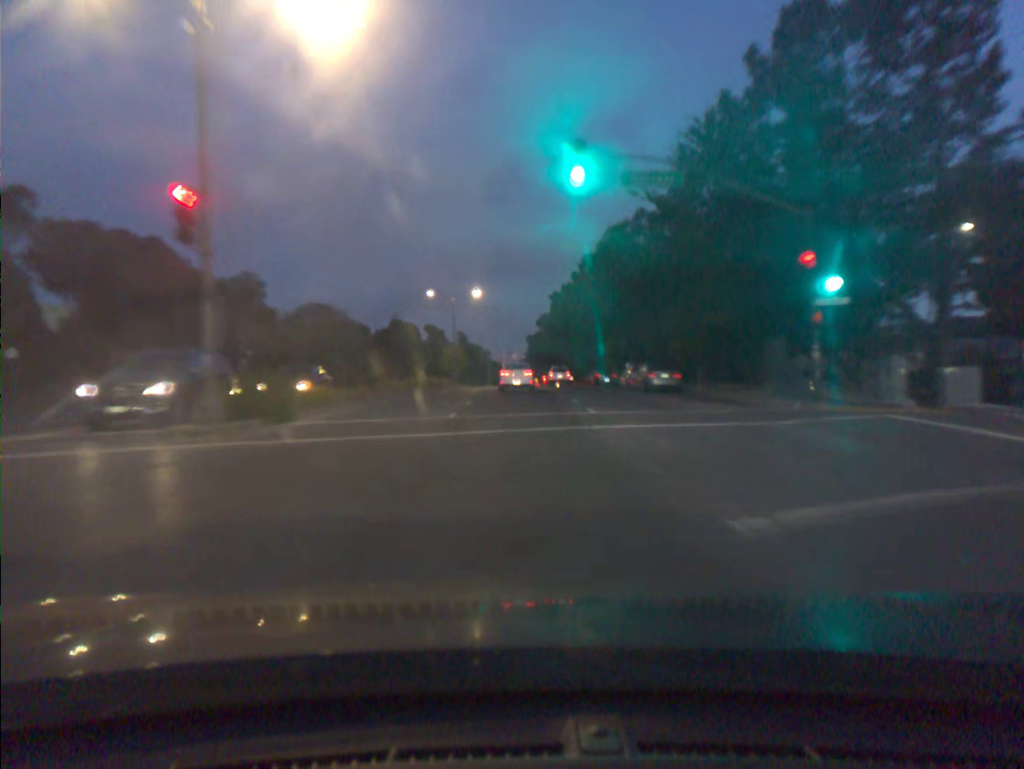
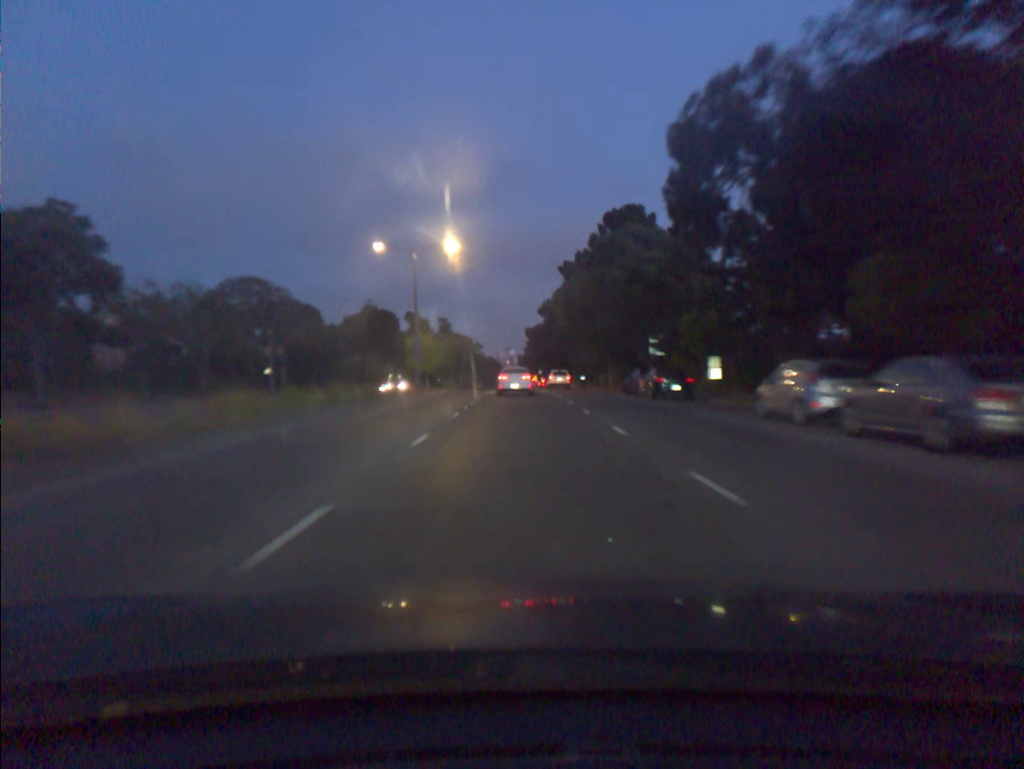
(-0.1, +26.6) m; 0°
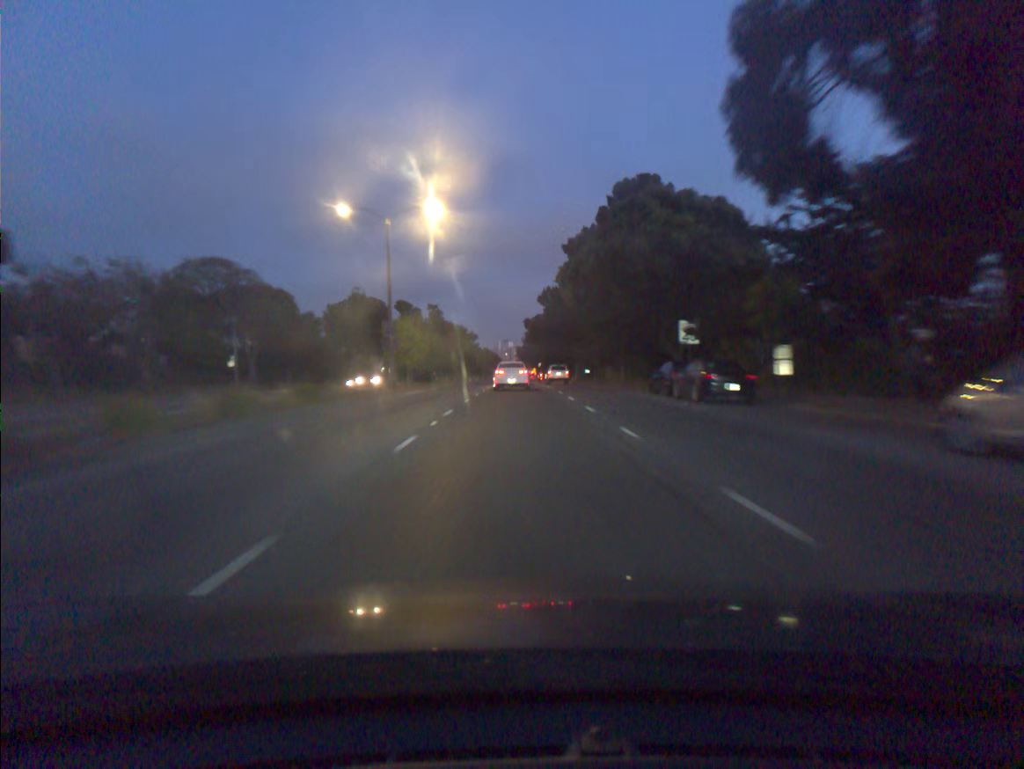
(0.0, +9.0) m; 0°
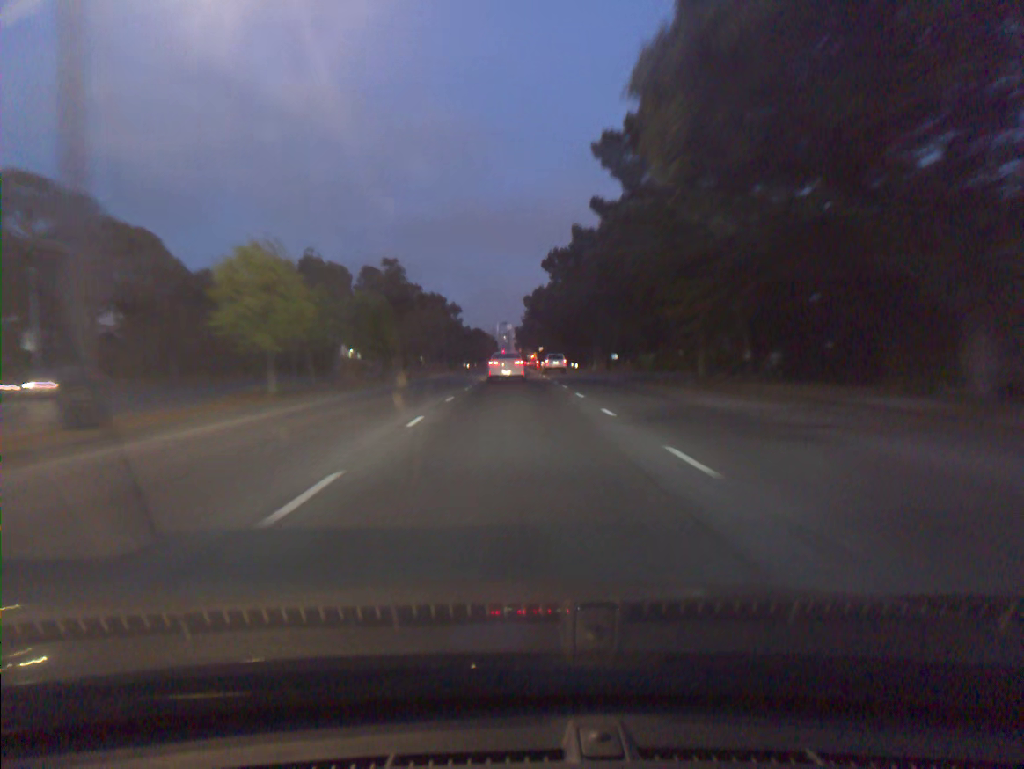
(0.0, +27.0) m; 0°
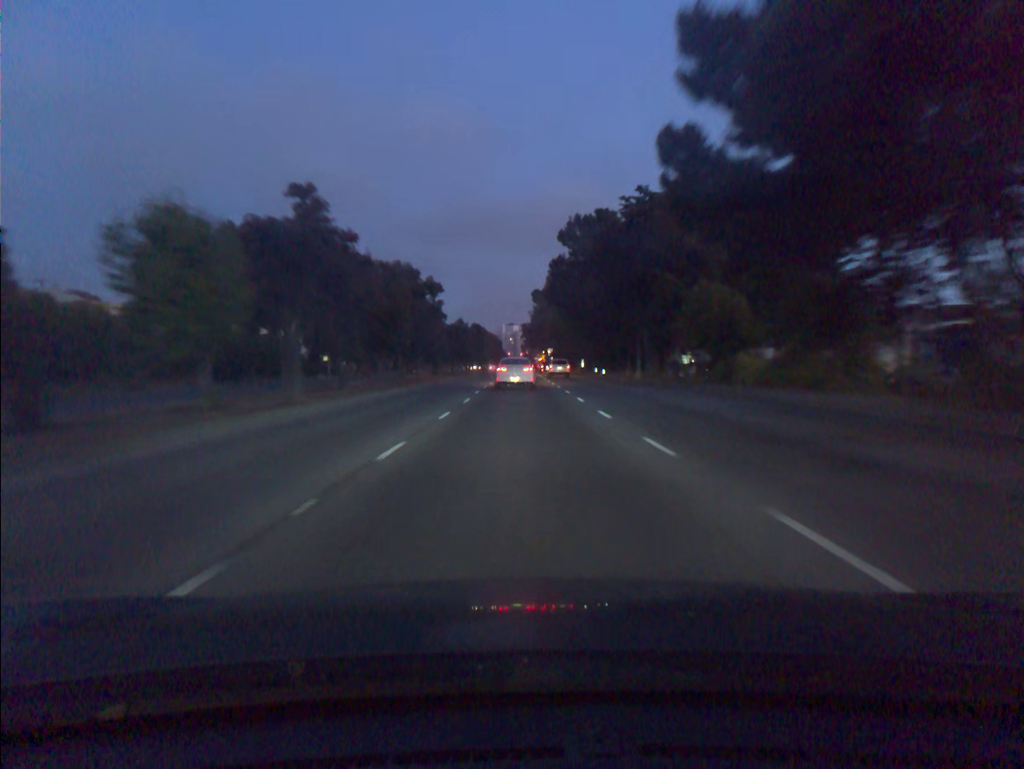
(-0.1, +25.8) m; 0°
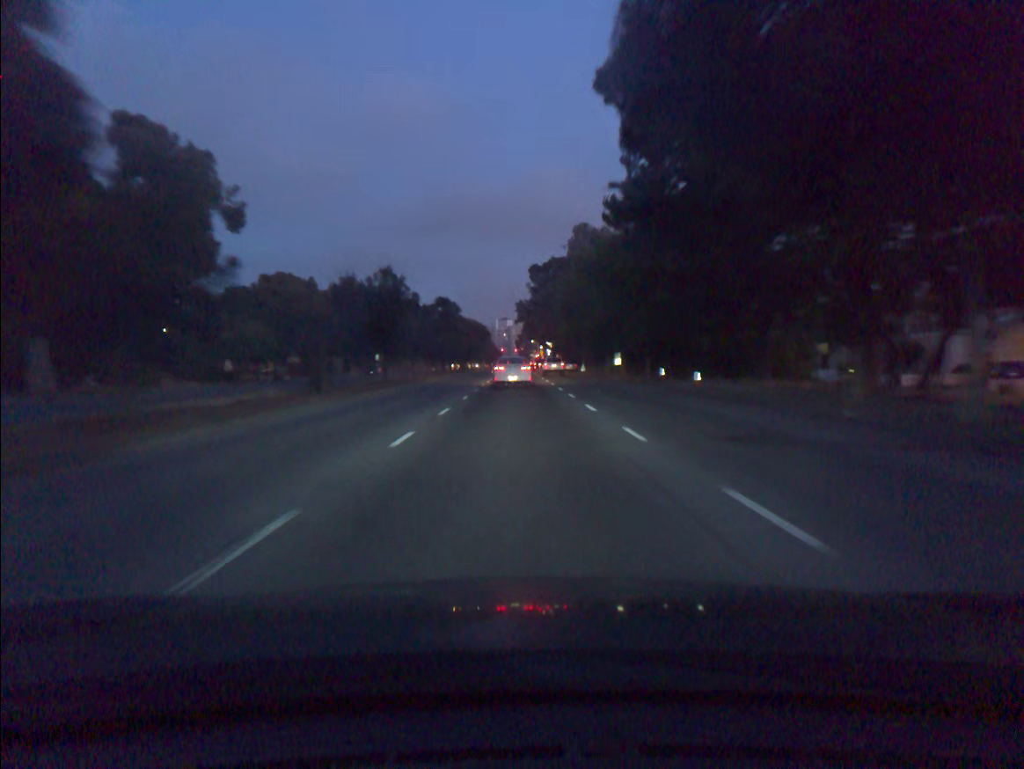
(+0.2, +41.5) m; +1°
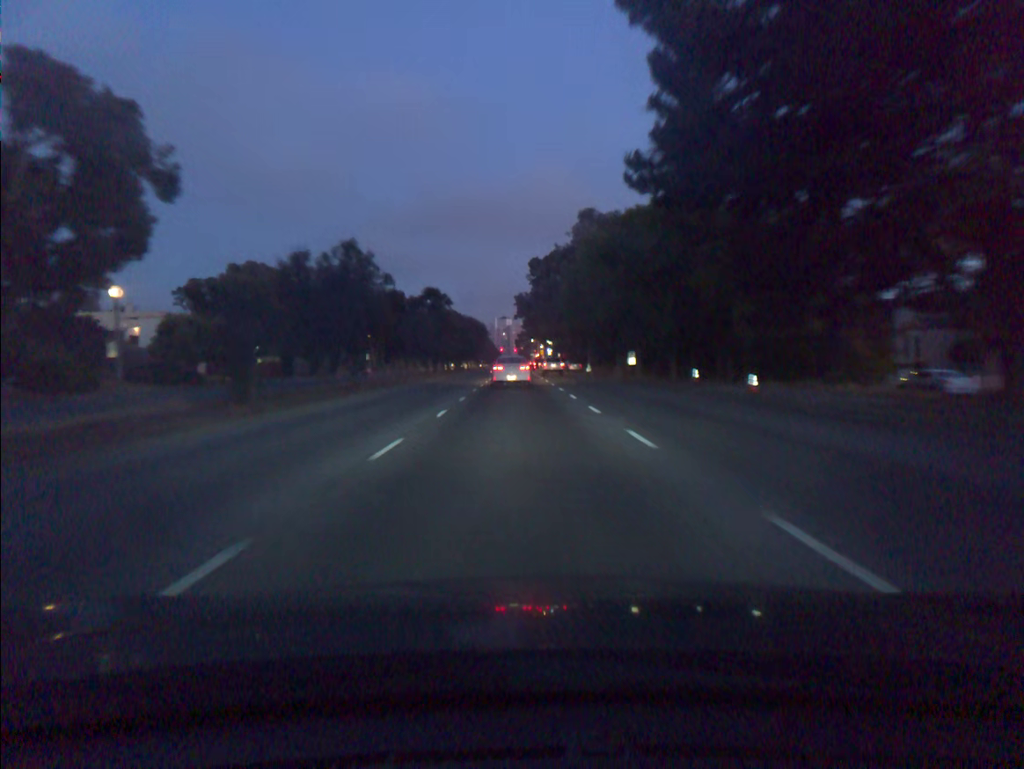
(0.0, +8.3) m; 0°
